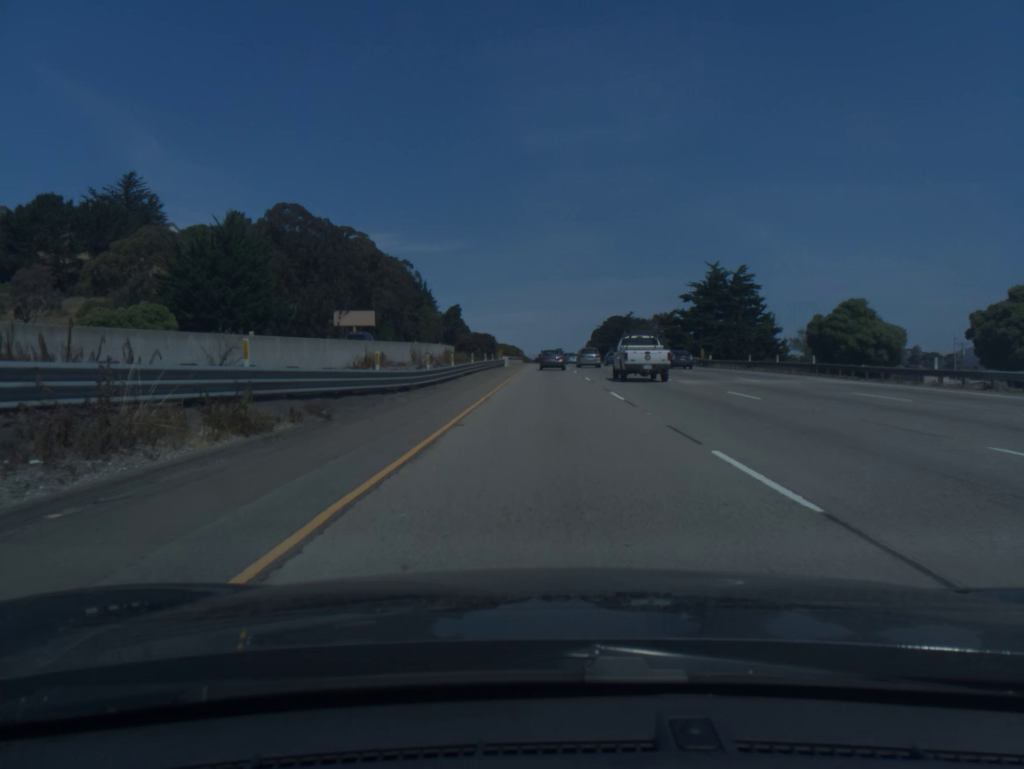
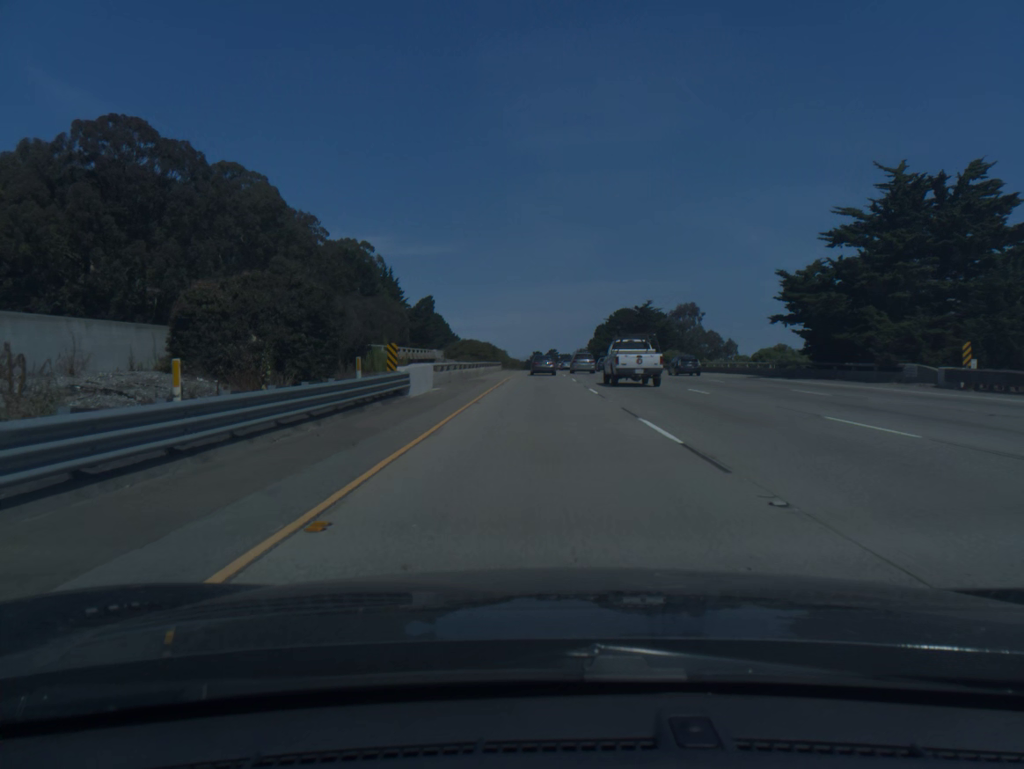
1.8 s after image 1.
(+0.3, +53.4) m; +1°
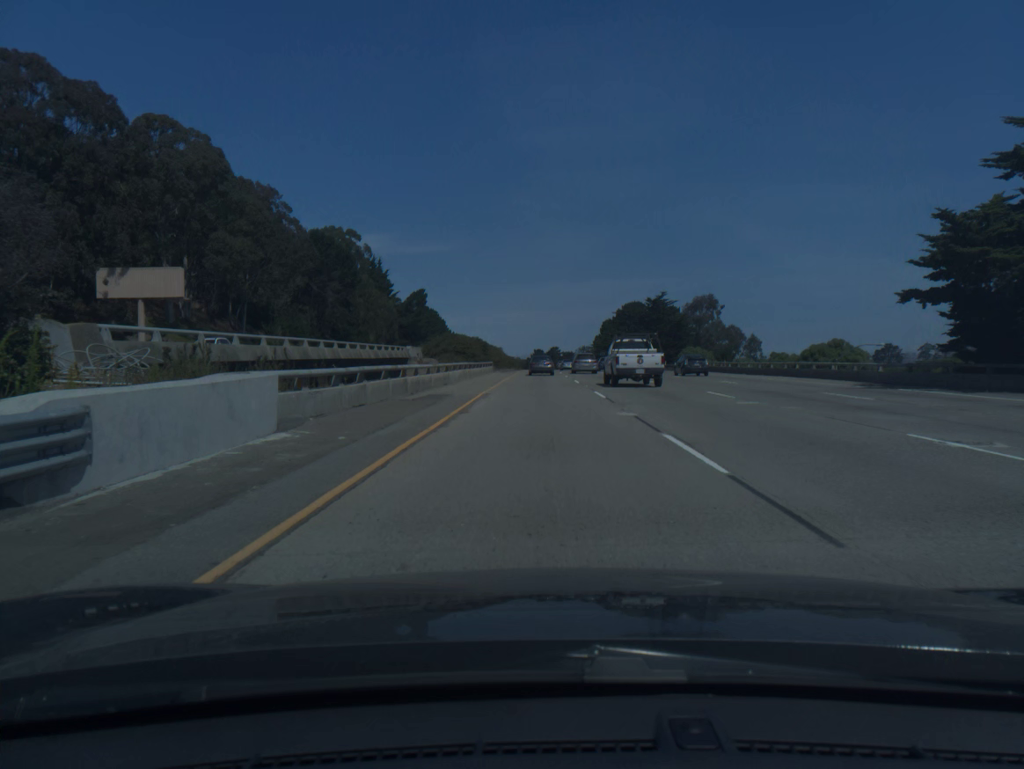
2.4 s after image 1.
(0.0, +17.8) m; 0°
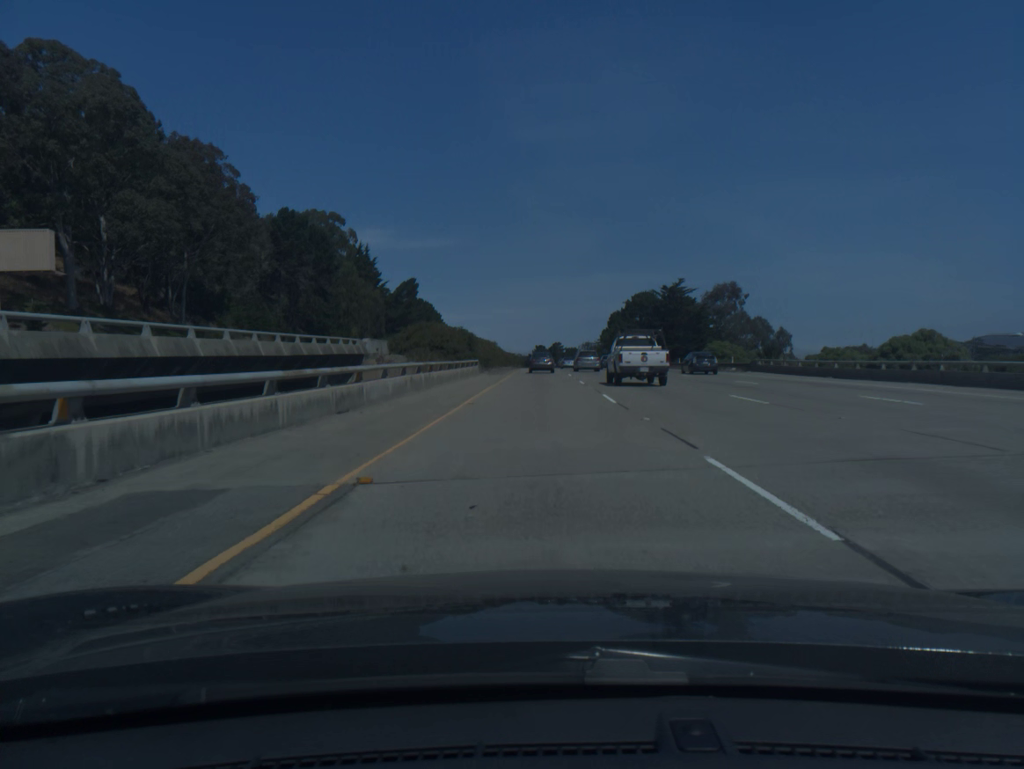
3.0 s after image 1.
(0.0, +17.8) m; 0°
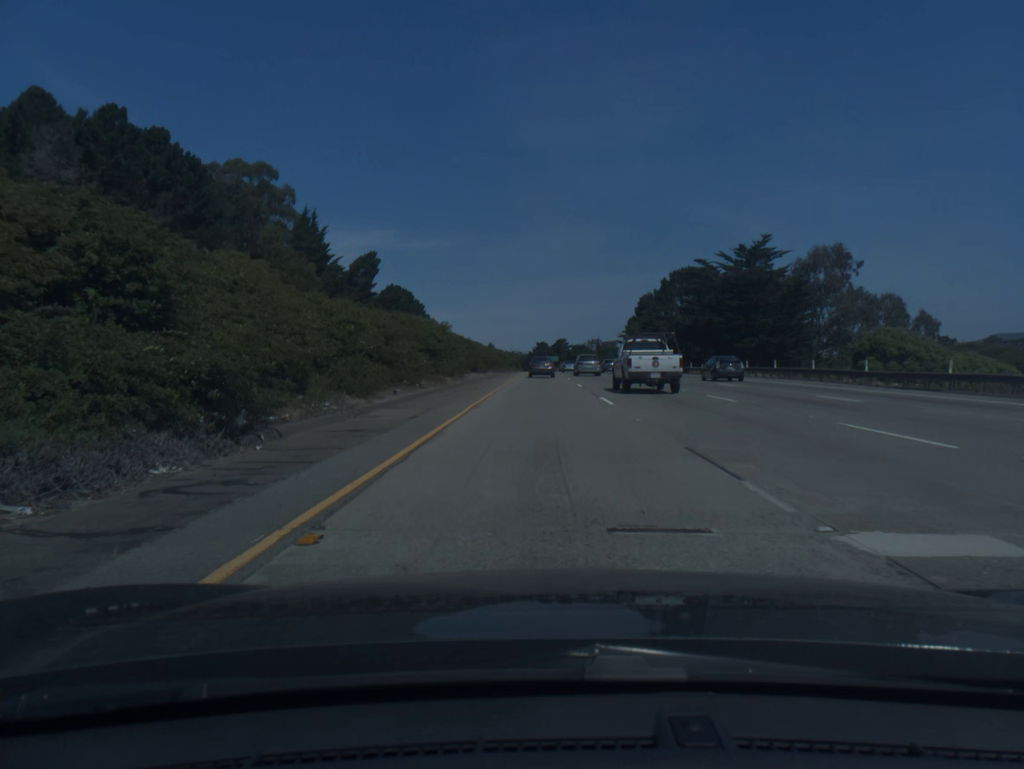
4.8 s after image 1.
(-0.1, +52.2) m; 0°
